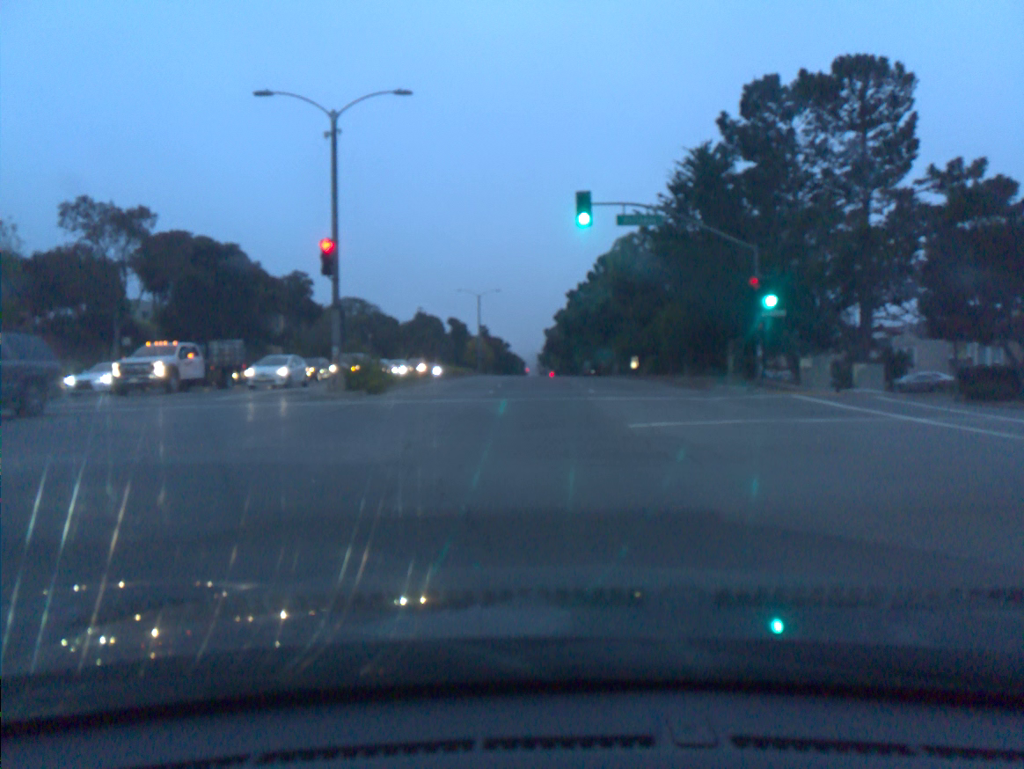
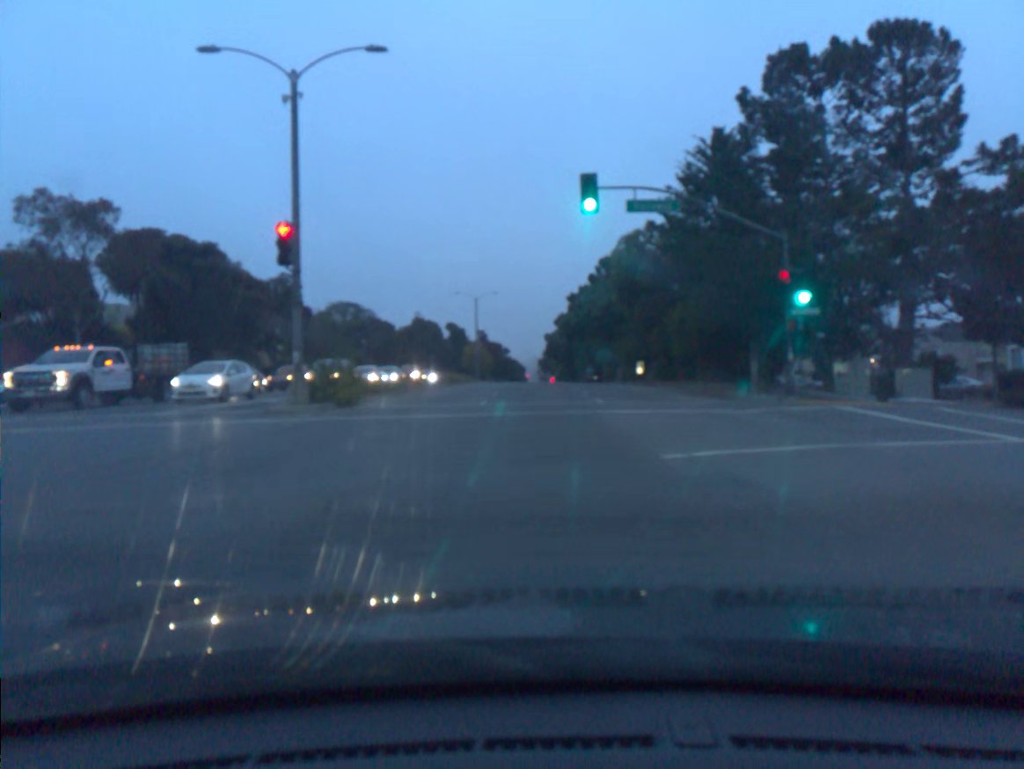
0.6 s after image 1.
(0.0, +3.7) m; 0°
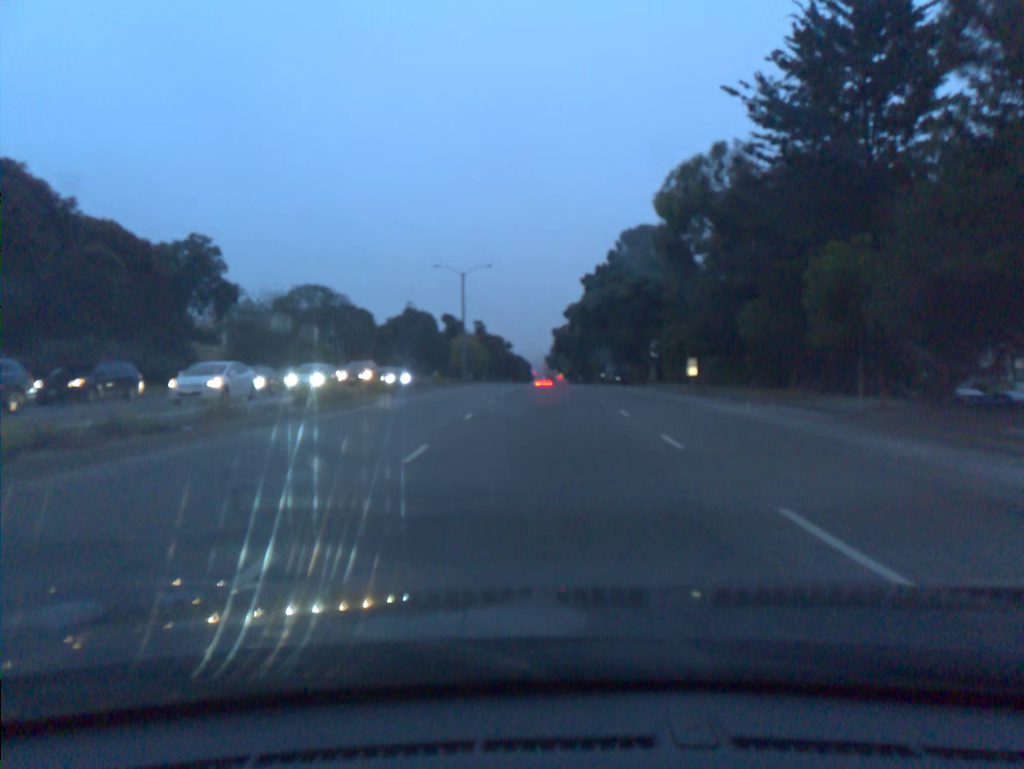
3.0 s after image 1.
(-0.1, +19.4) m; -1°
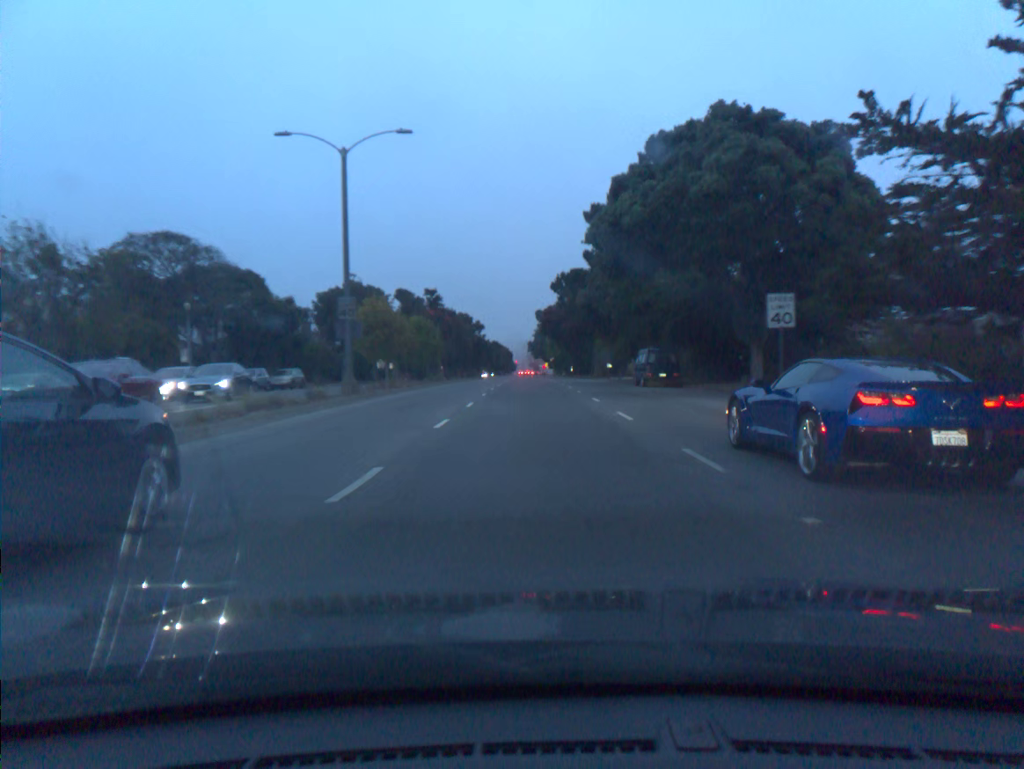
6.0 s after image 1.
(+0.2, +31.7) m; +1°
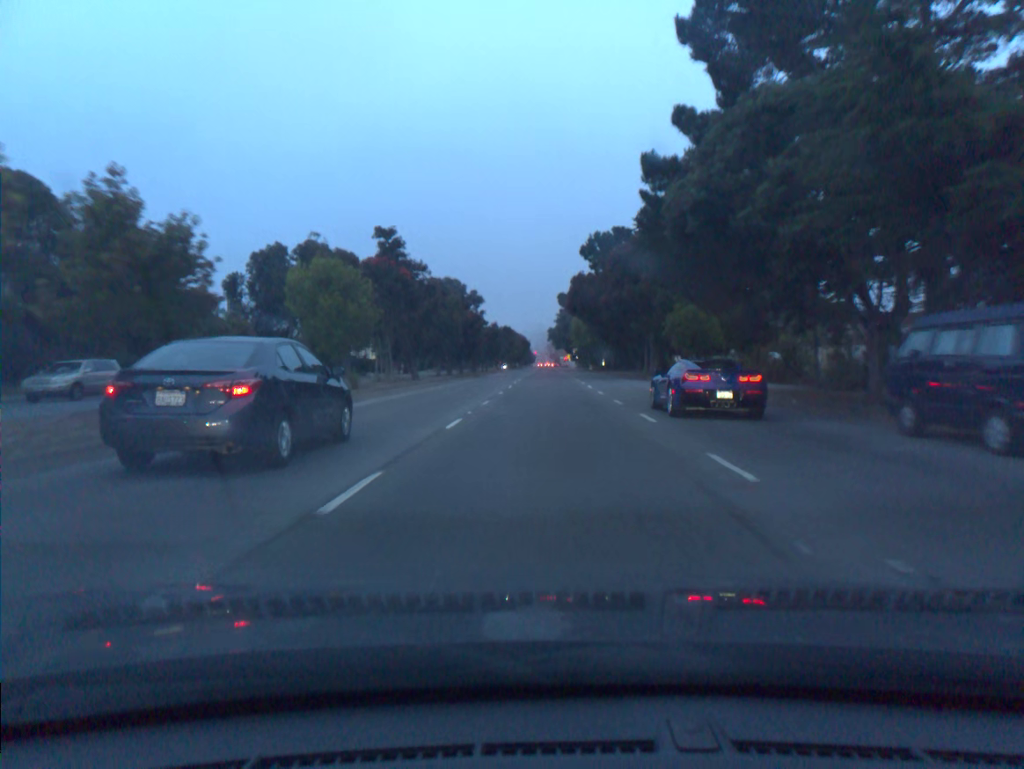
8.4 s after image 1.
(-0.6, +29.9) m; -2°
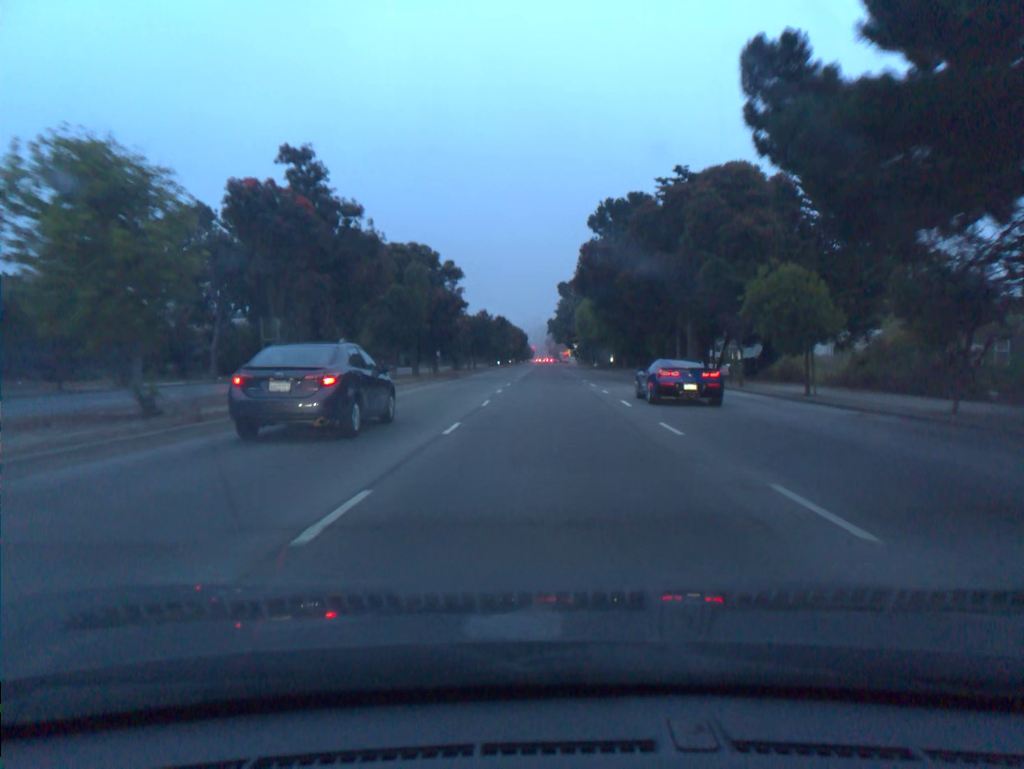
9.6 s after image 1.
(0.0, +15.9) m; 0°
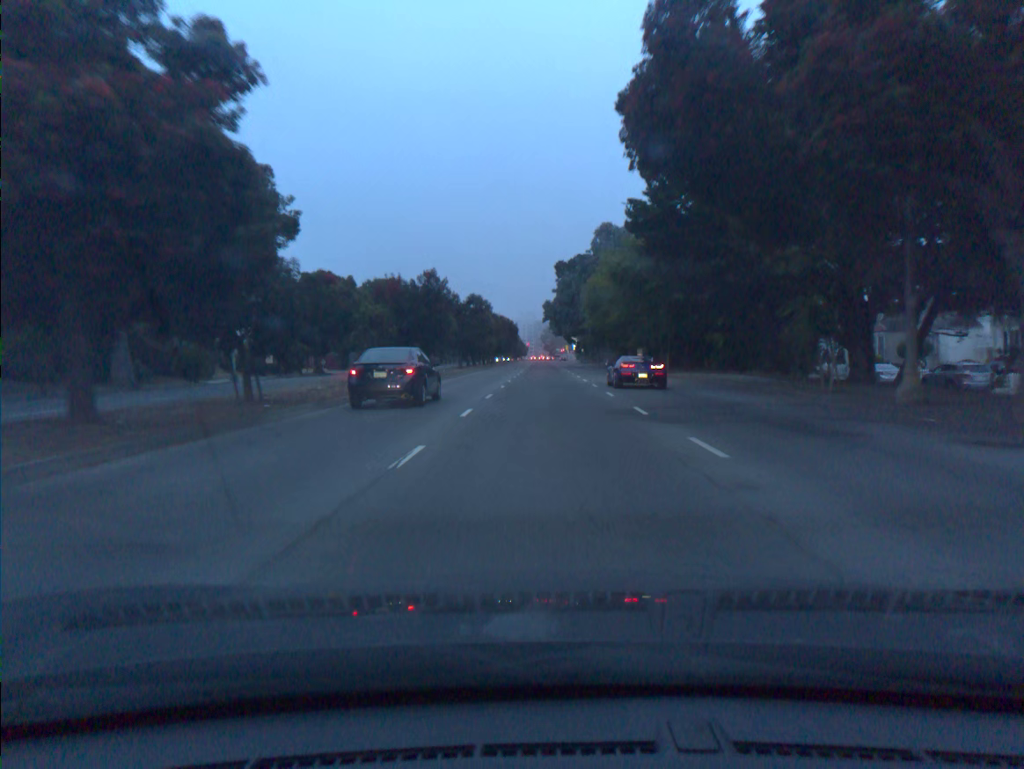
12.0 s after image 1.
(+0.3, +32.5) m; 0°
